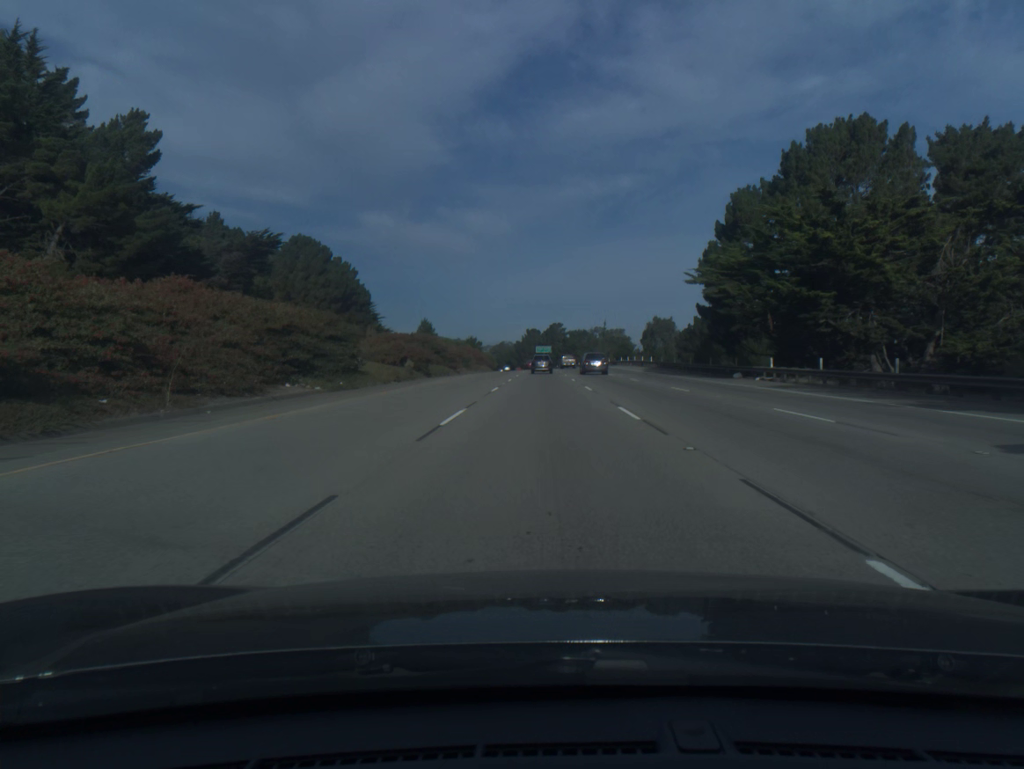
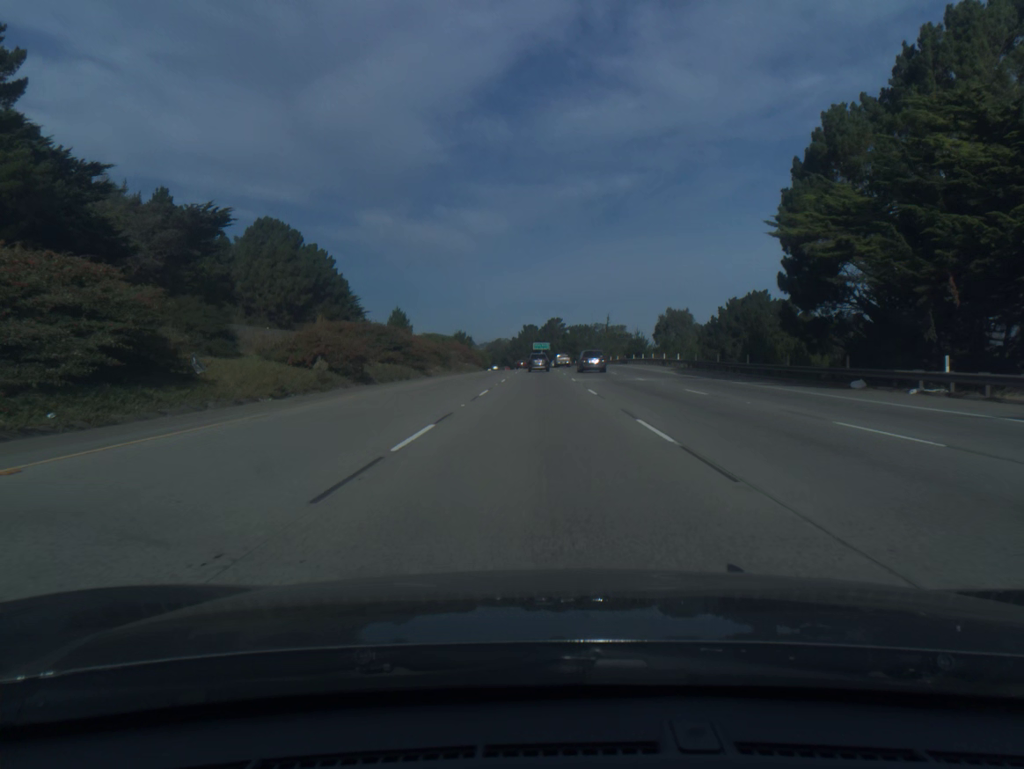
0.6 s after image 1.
(0.0, +18.9) m; 0°
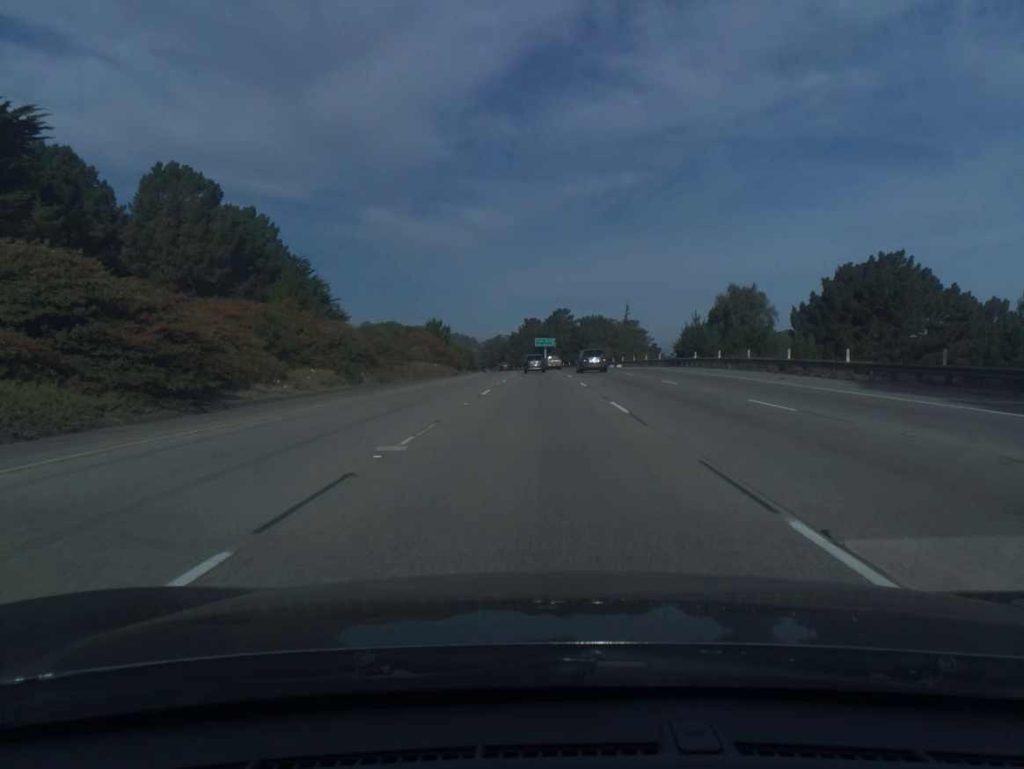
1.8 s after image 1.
(0.0, +37.9) m; 0°
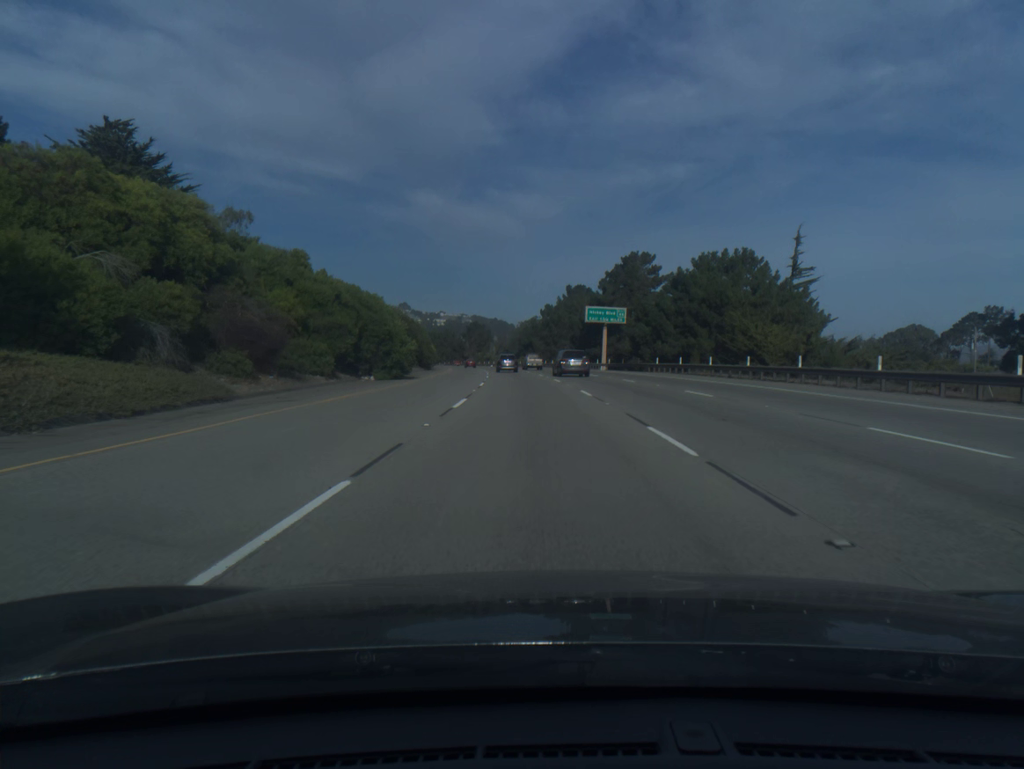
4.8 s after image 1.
(-1.6, +95.1) m; -3°
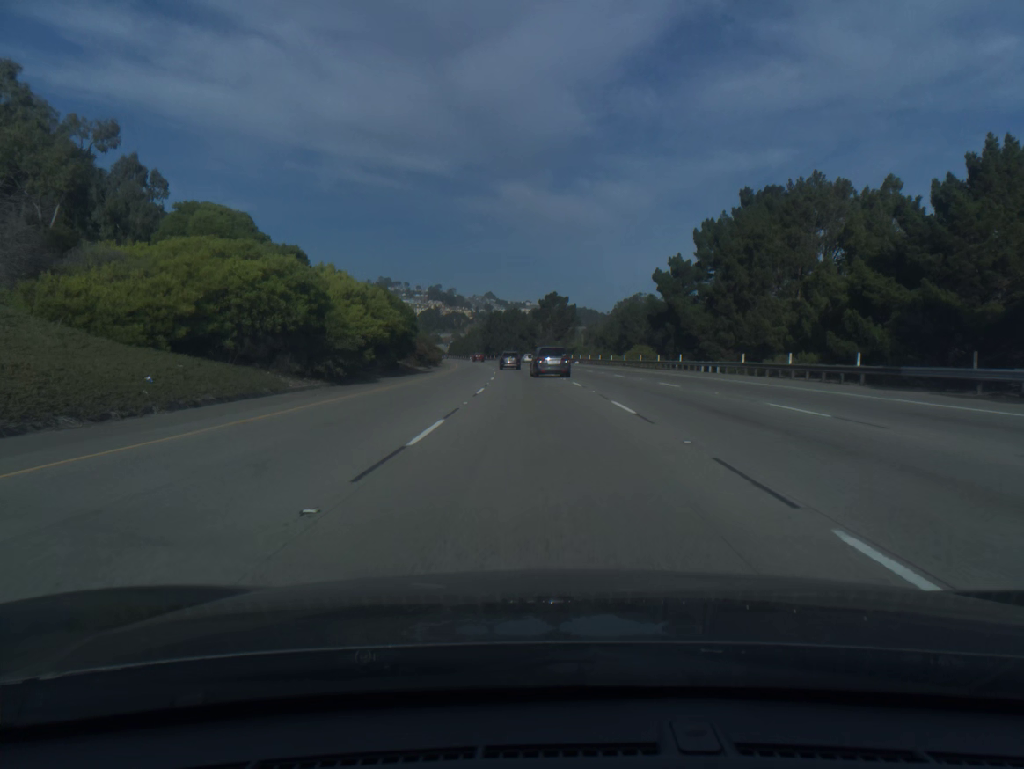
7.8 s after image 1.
(-5.4, +95.2) m; -6°
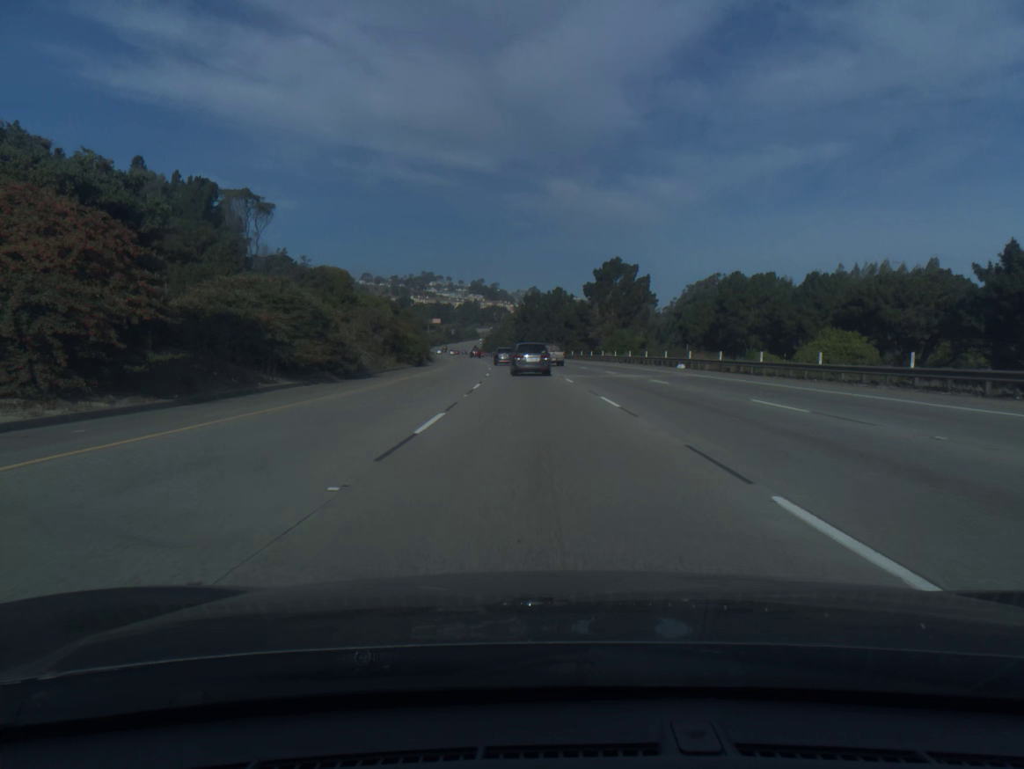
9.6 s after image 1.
(-1.5, +57.1) m; -3°
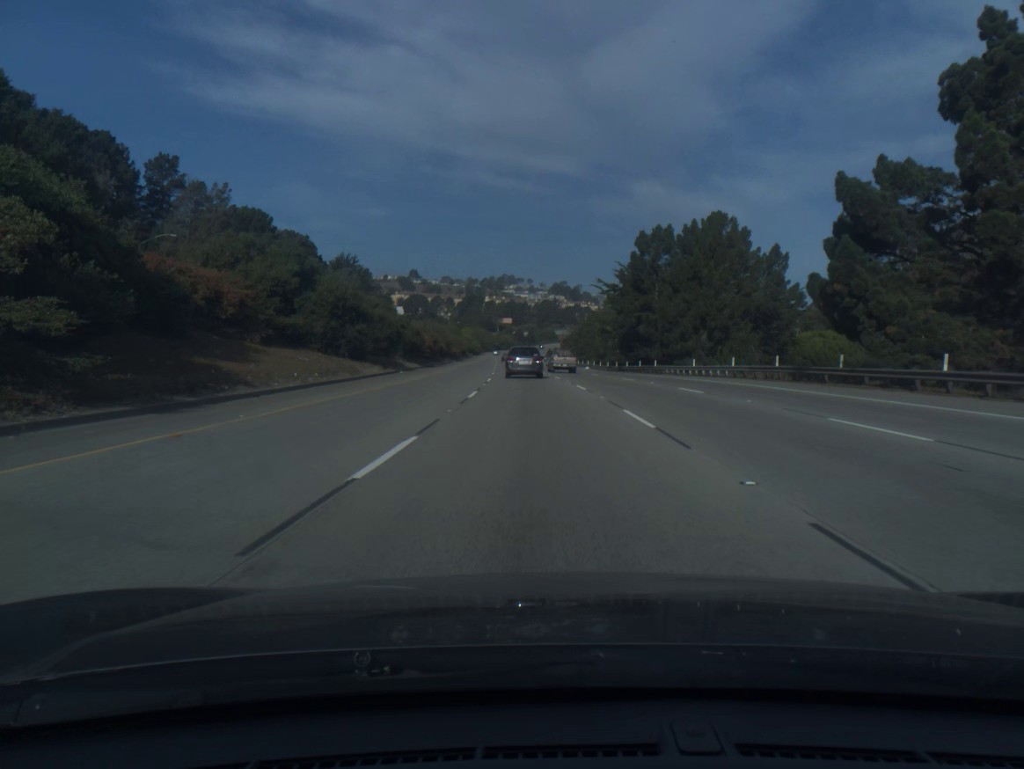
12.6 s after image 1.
(-4.8, +91.9) m; -6°
